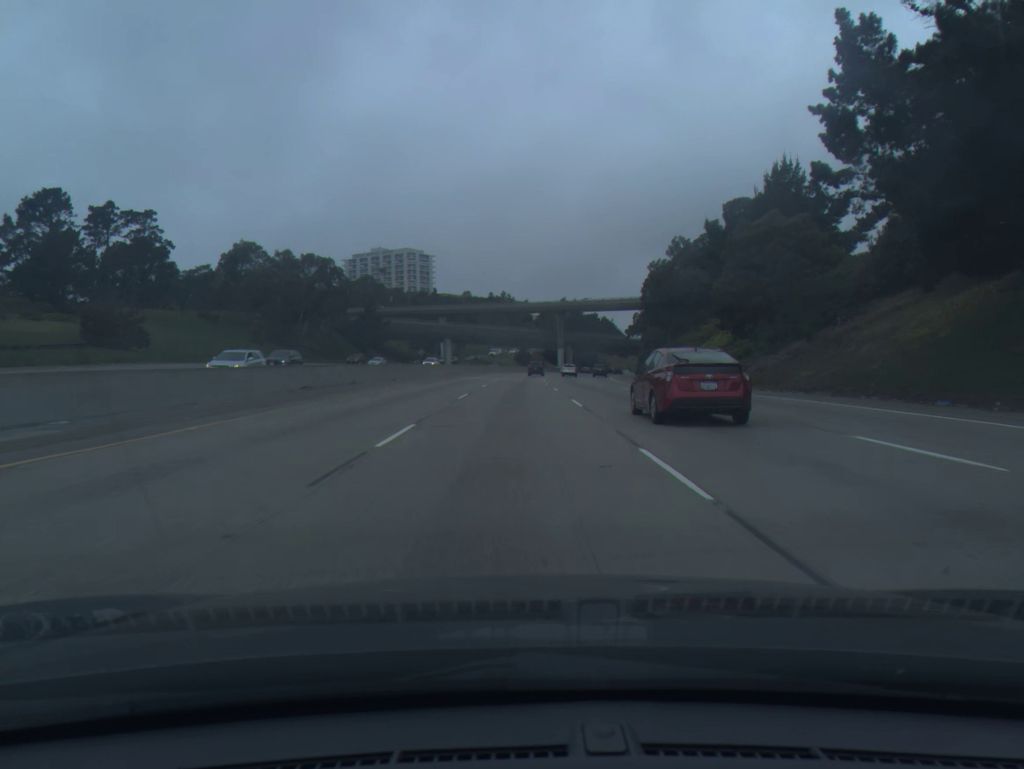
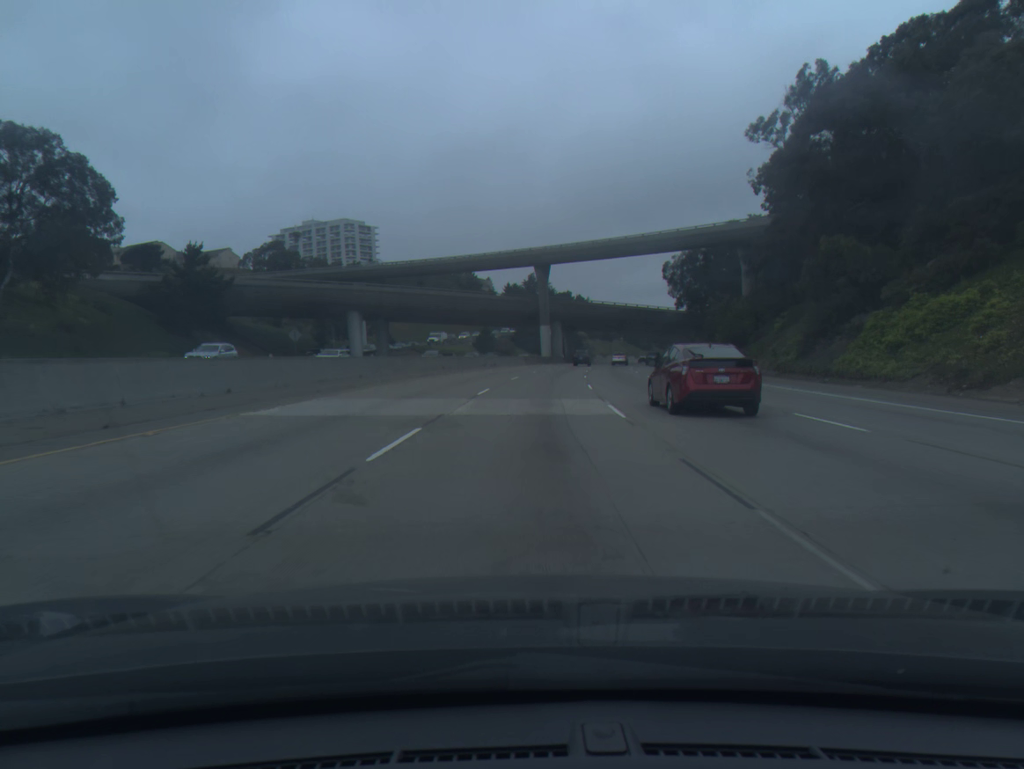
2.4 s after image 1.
(+0.5, +74.9) m; +2°
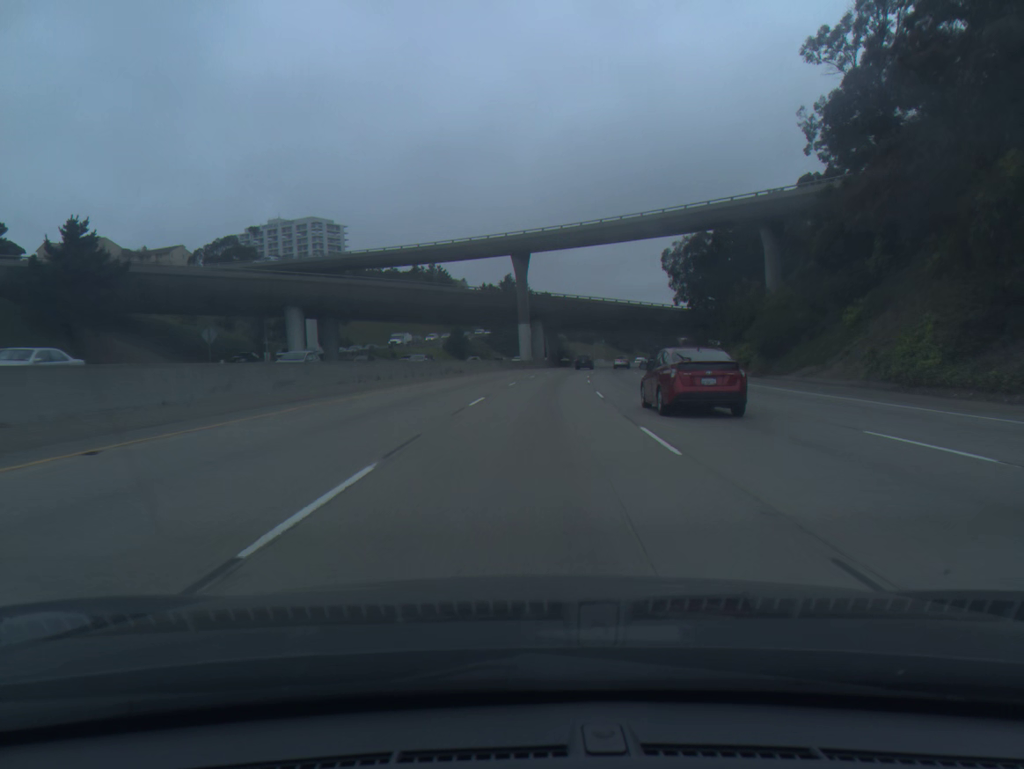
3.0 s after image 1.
(+0.3, +18.5) m; +2°
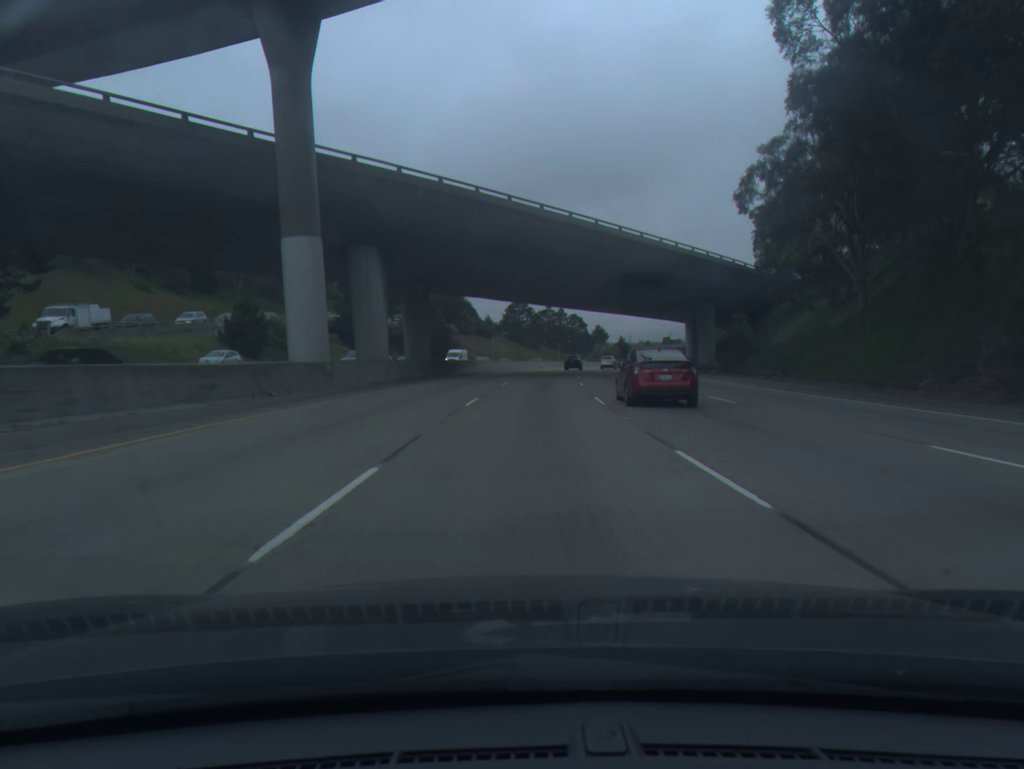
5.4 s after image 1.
(+4.7, +73.2) m; +8°
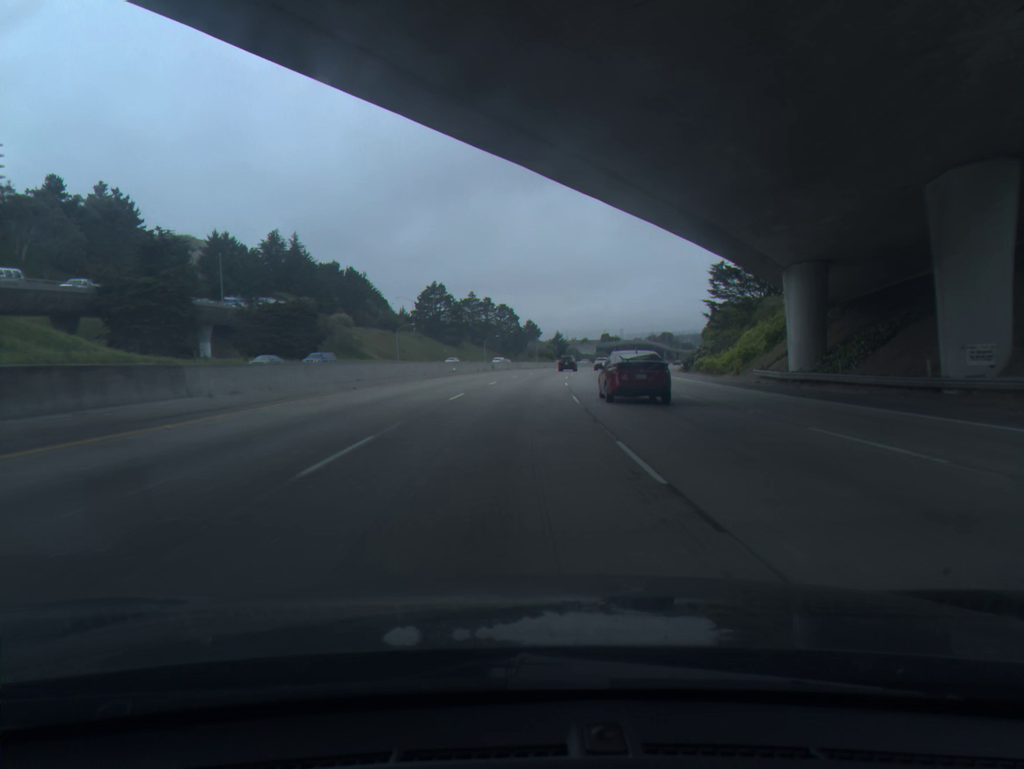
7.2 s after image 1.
(+2.7, +55.3) m; +5°
